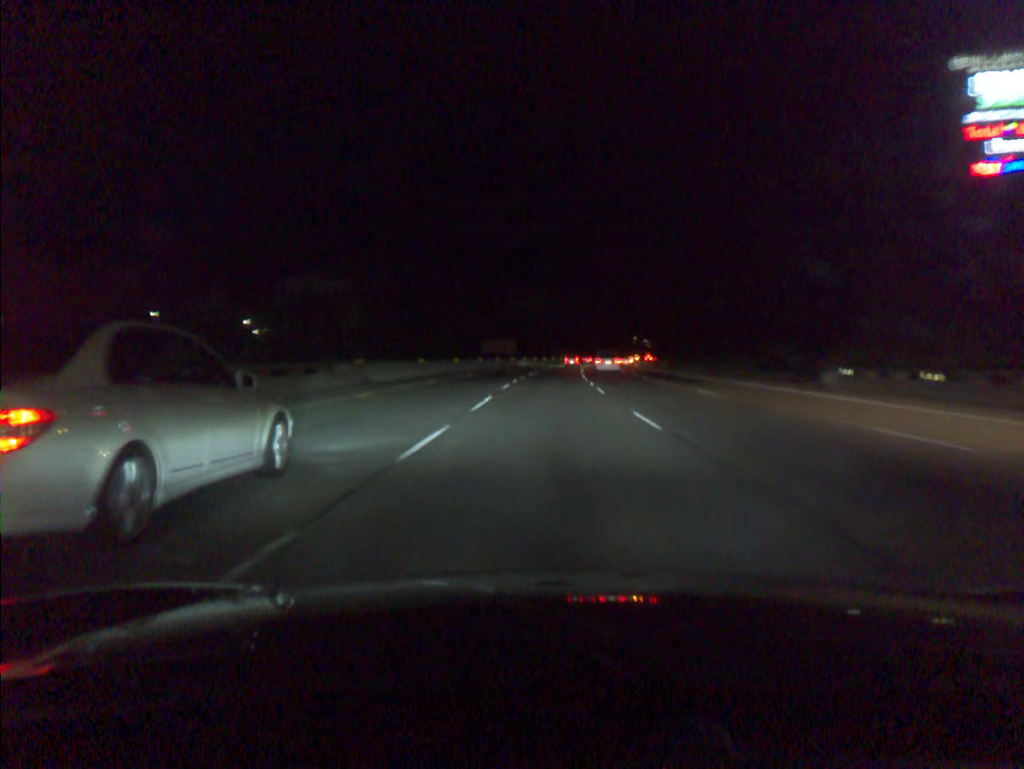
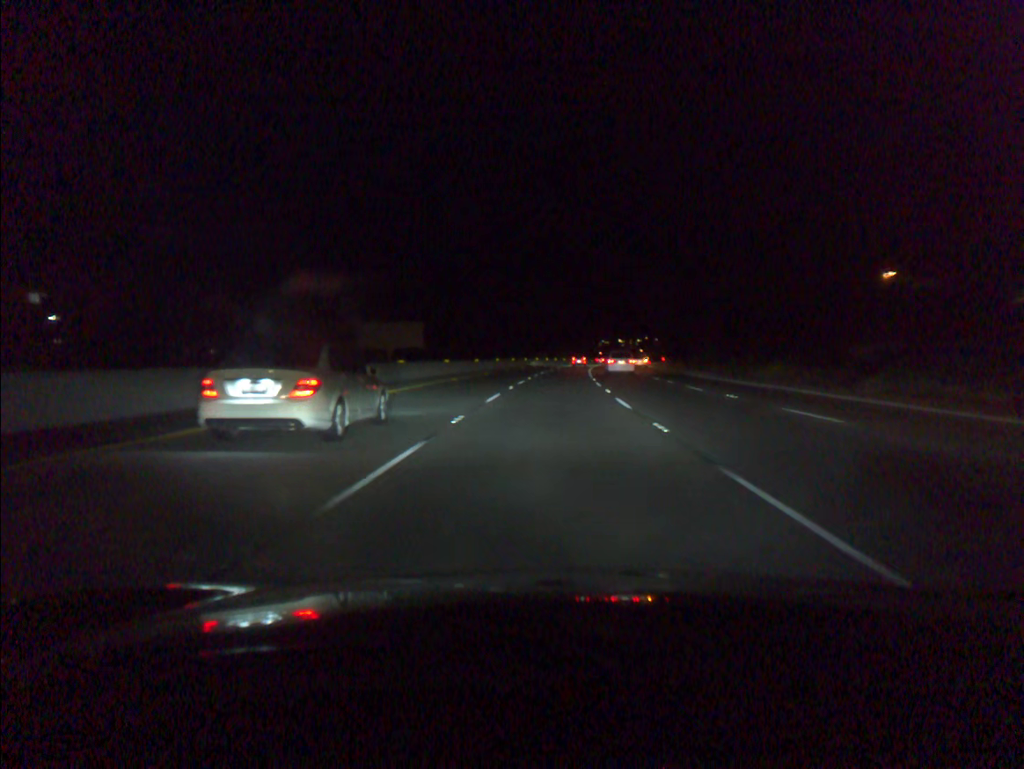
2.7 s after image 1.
(+2.4, +81.6) m; +3°
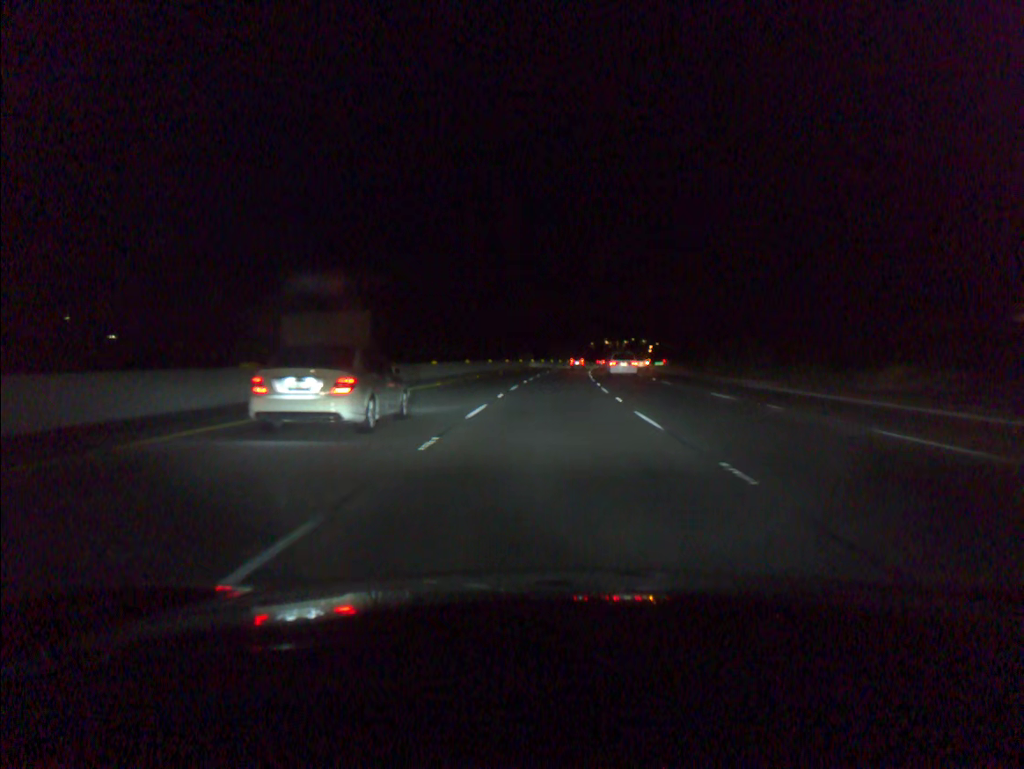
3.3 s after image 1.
(+0.2, +19.7) m; +1°
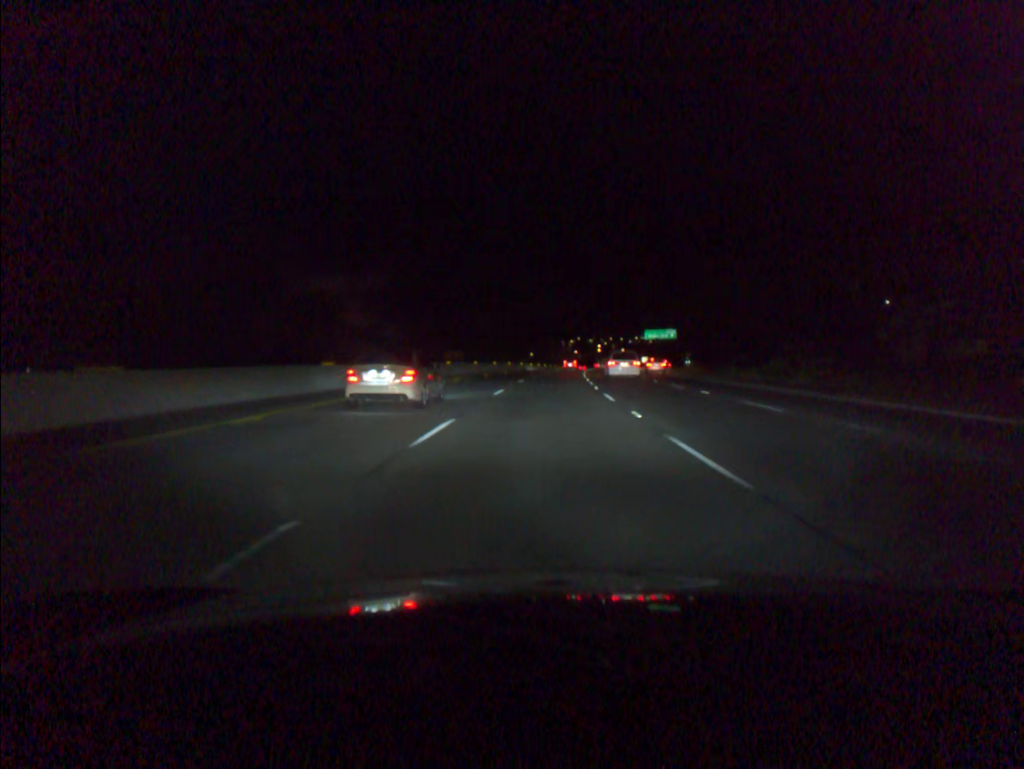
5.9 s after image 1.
(+3.0, +78.9) m; +4°
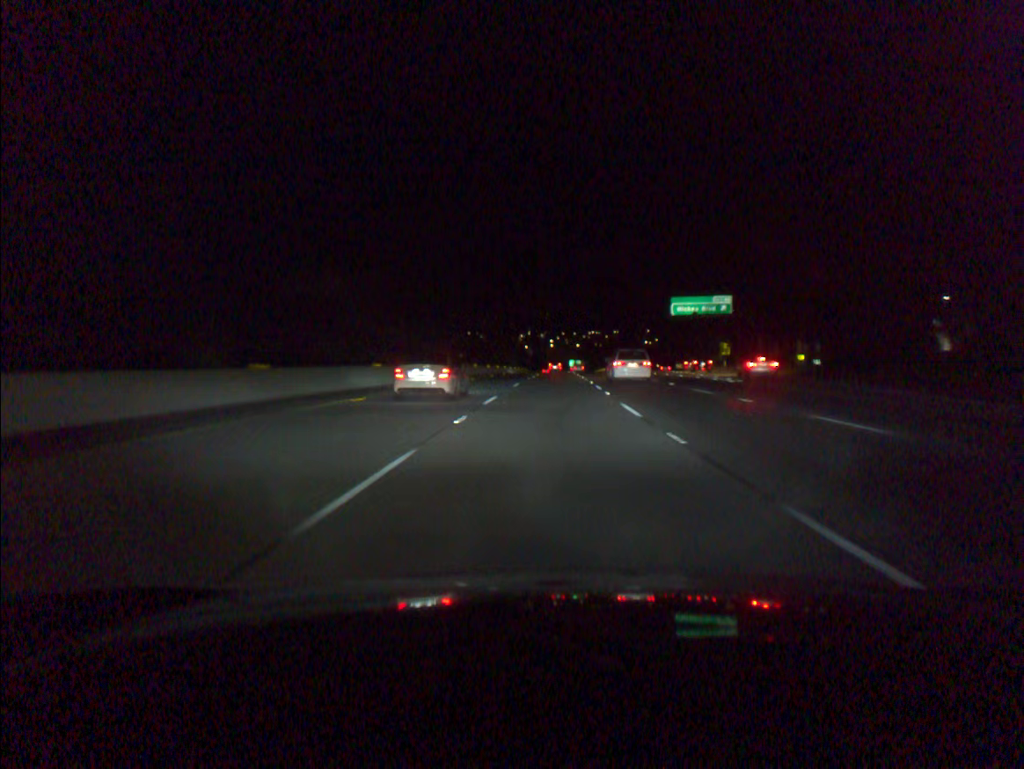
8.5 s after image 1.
(+2.4, +79.2) m; +4°
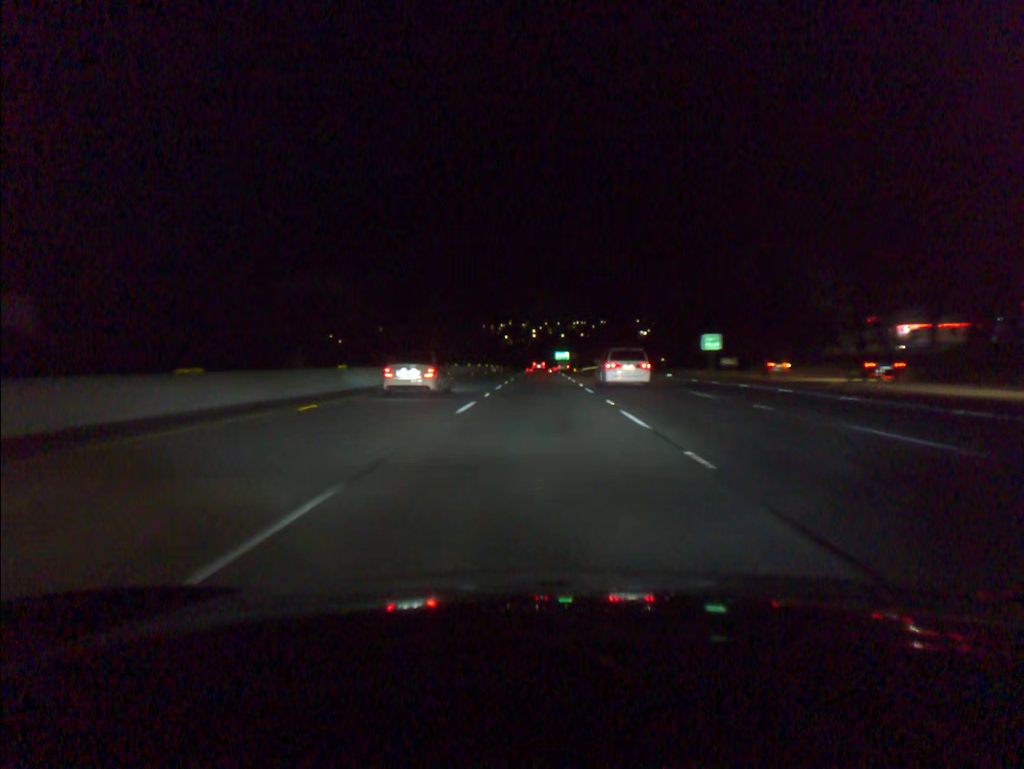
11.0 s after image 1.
(+1.7, +76.3) m; +1°
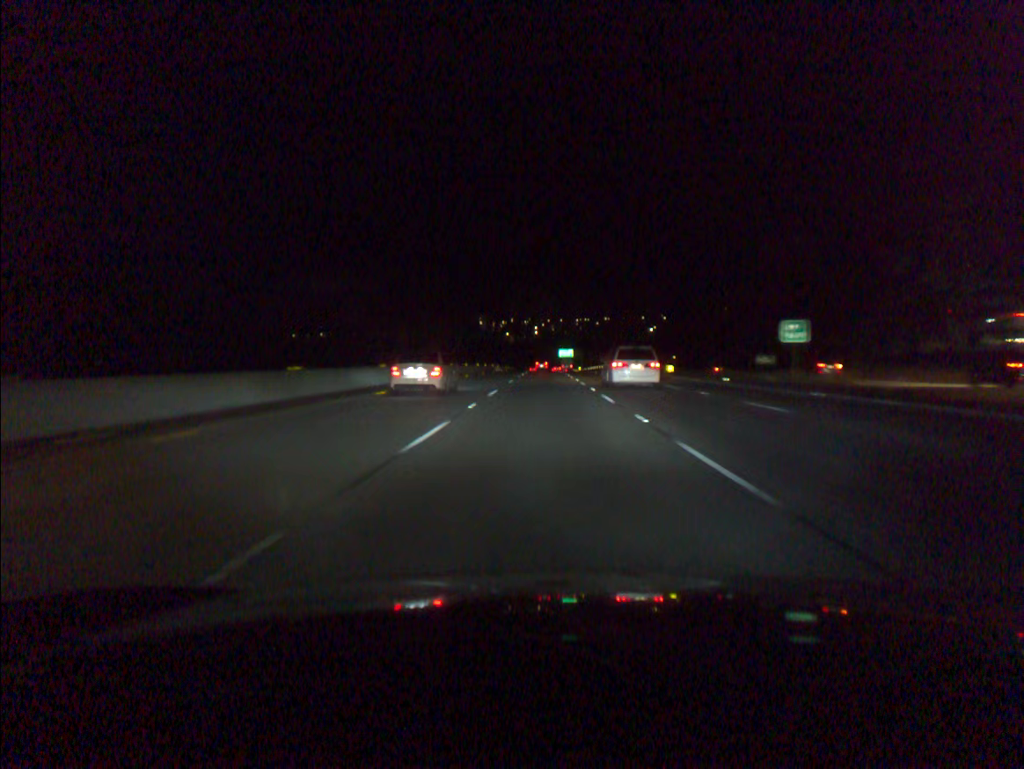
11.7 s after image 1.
(-0.1, +21.4) m; 0°
